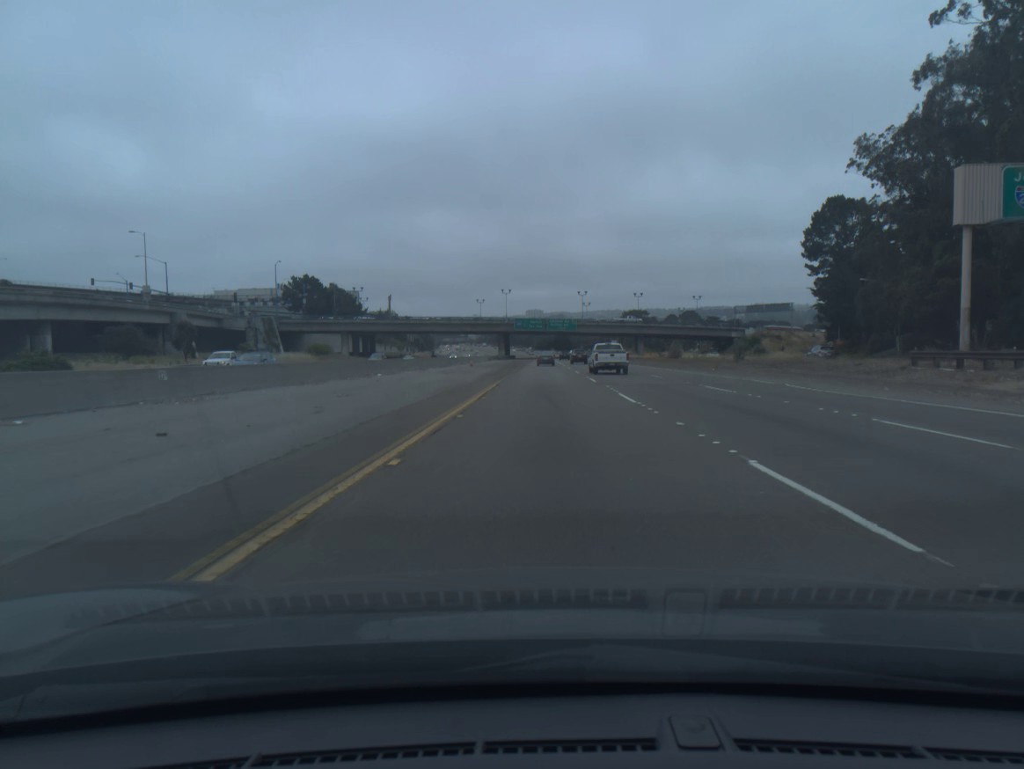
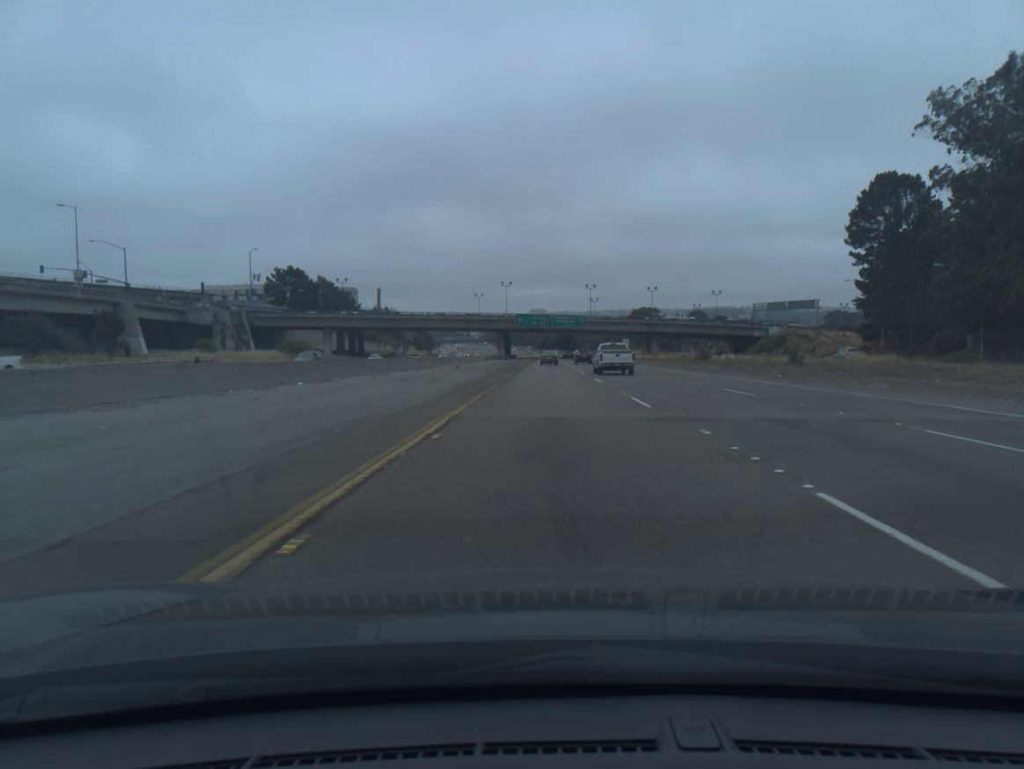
(0.0, +16.3) m; 0°
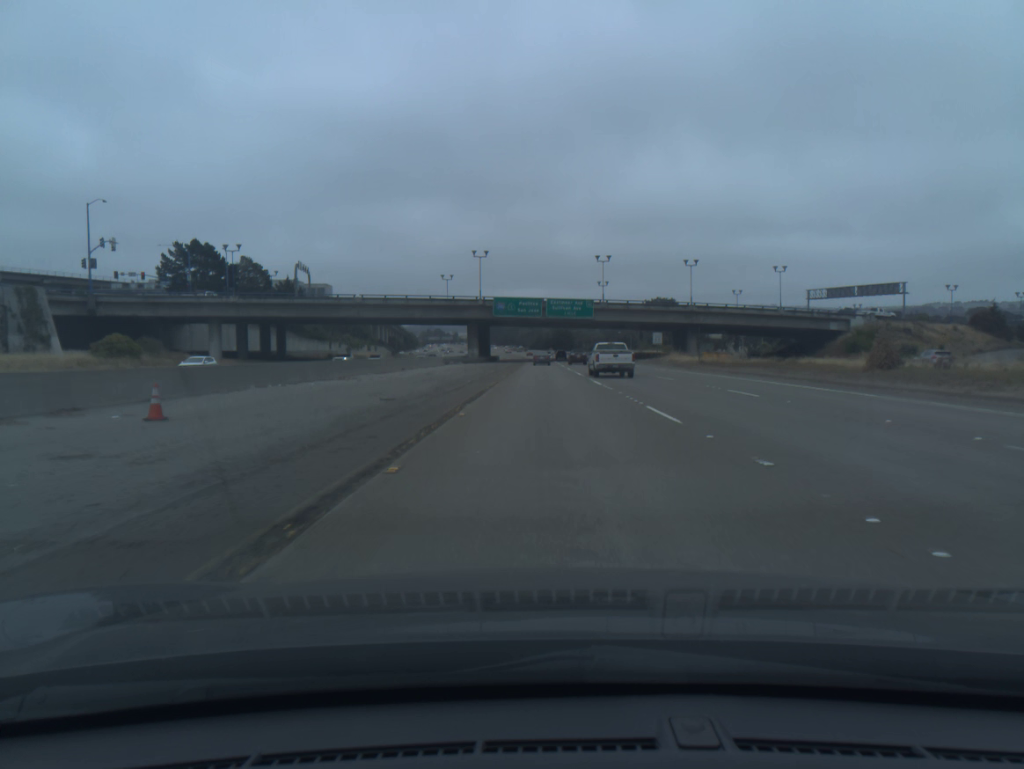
(+0.2, +49.4) m; +1°
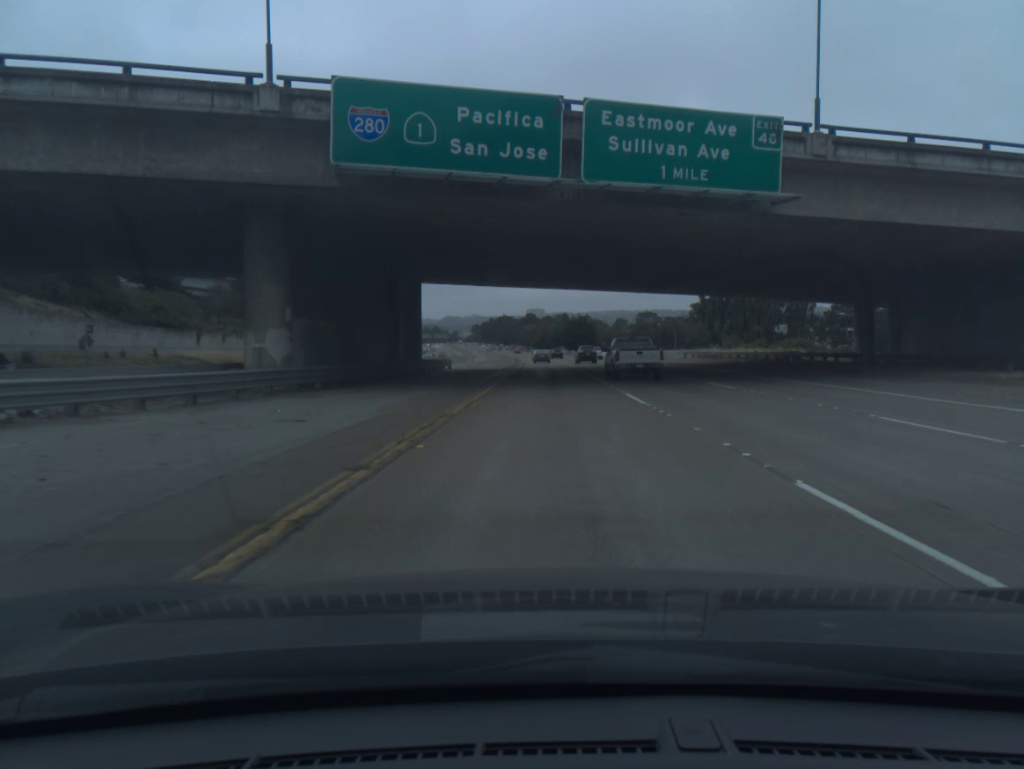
(-0.3, +83.6) m; 0°
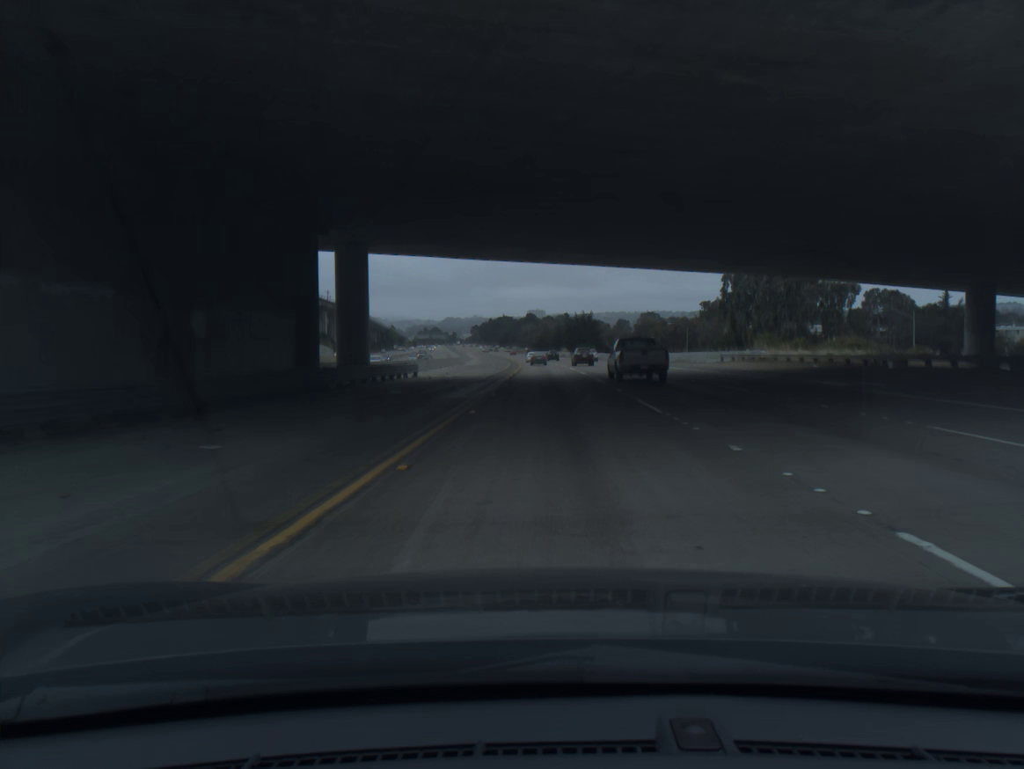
(0.0, +16.8) m; 0°
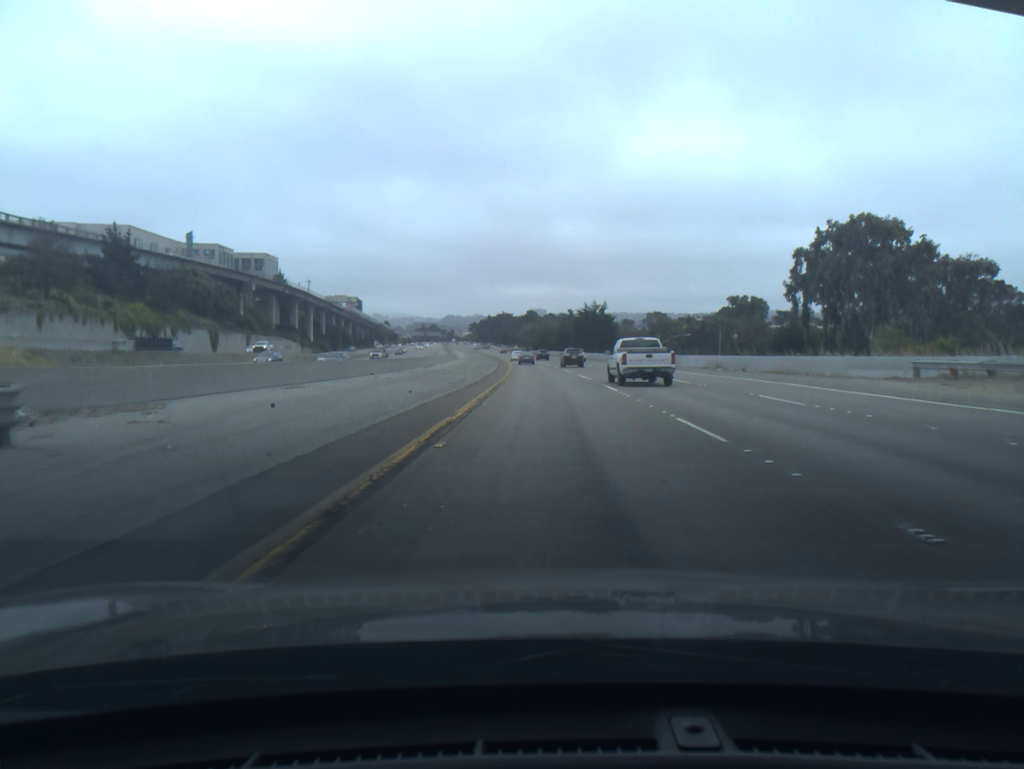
(0.0, +33.6) m; 0°
